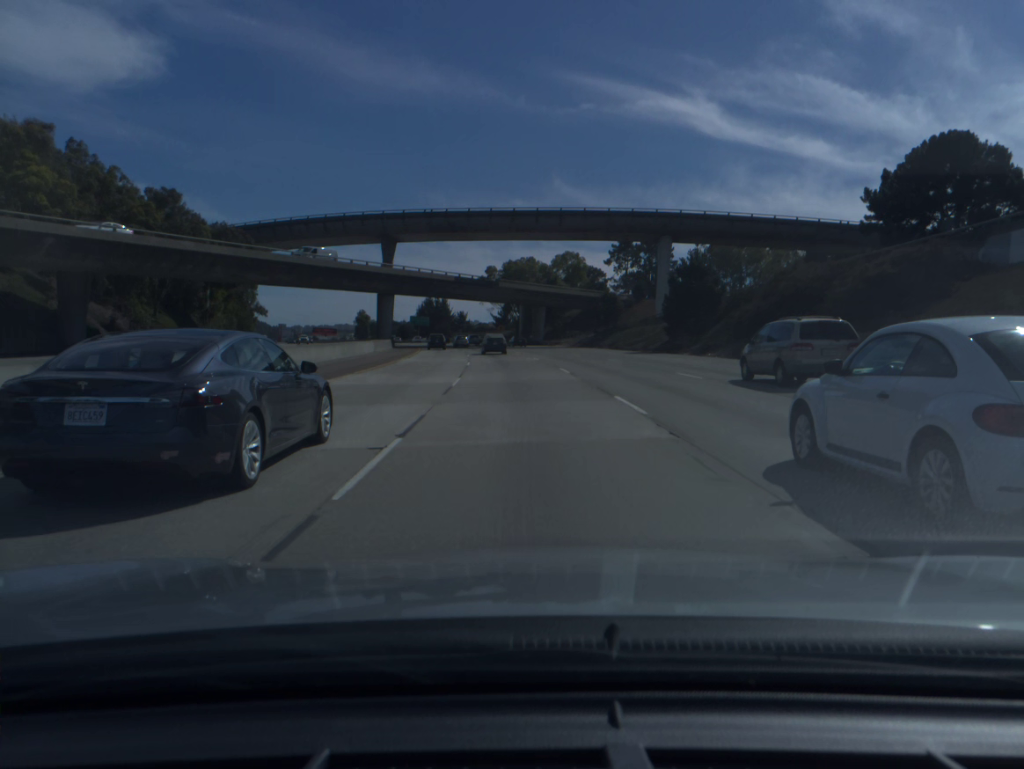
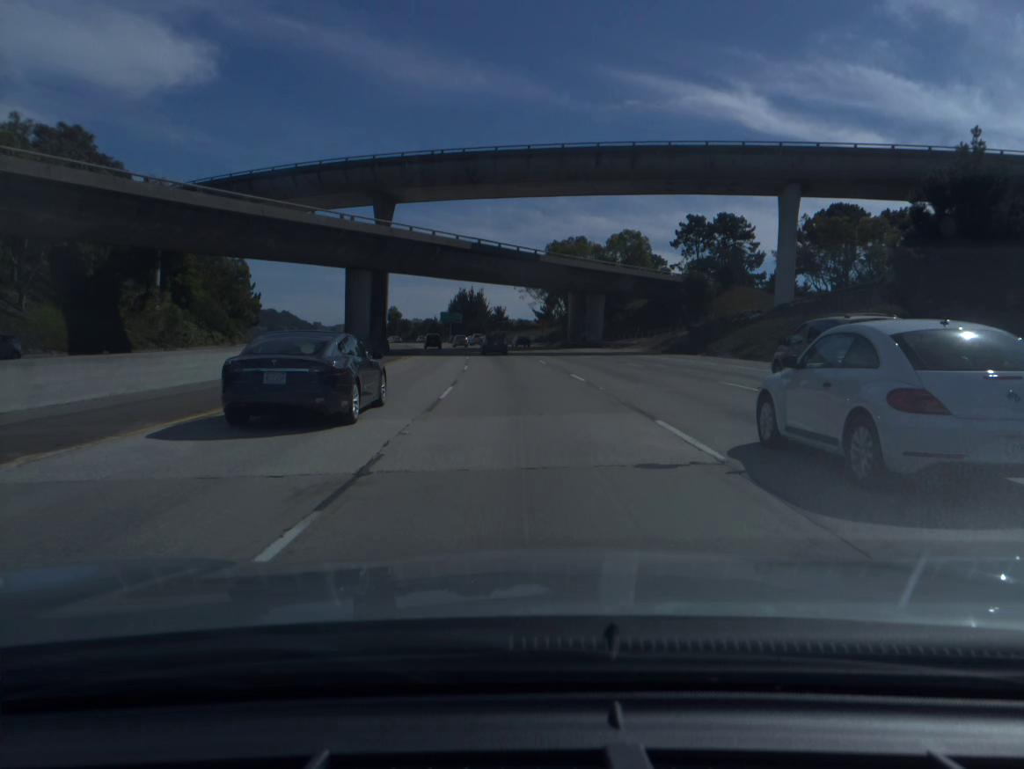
(-0.9, +34.0) m; -3°
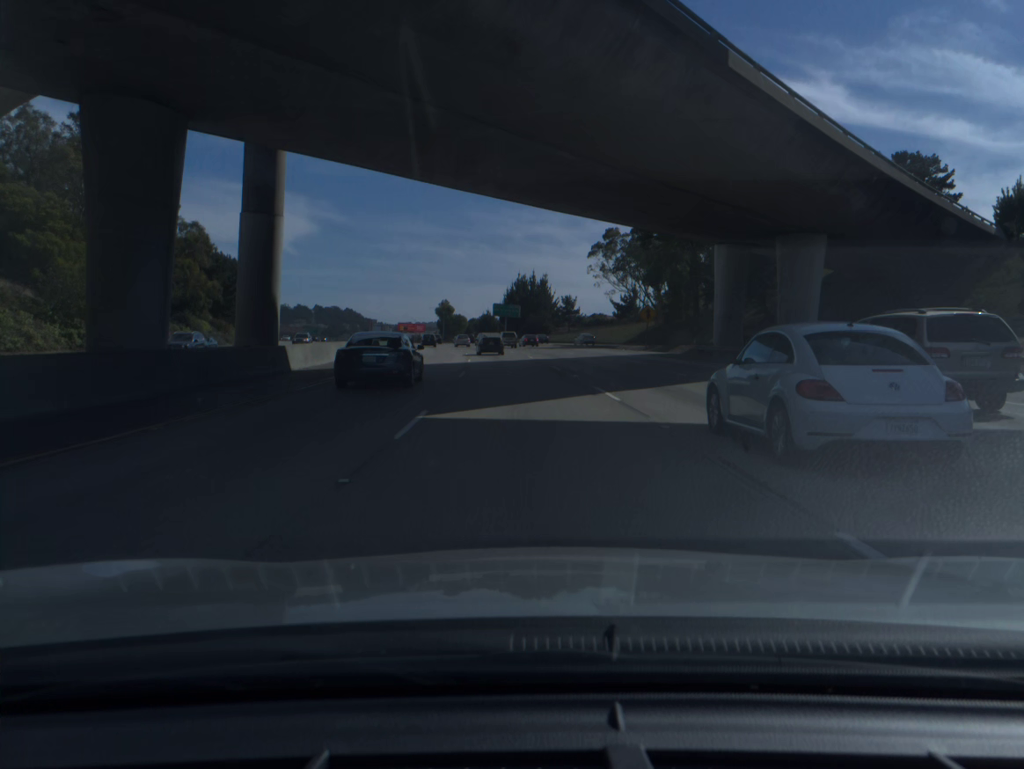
(-2.1, +50.5) m; -5°
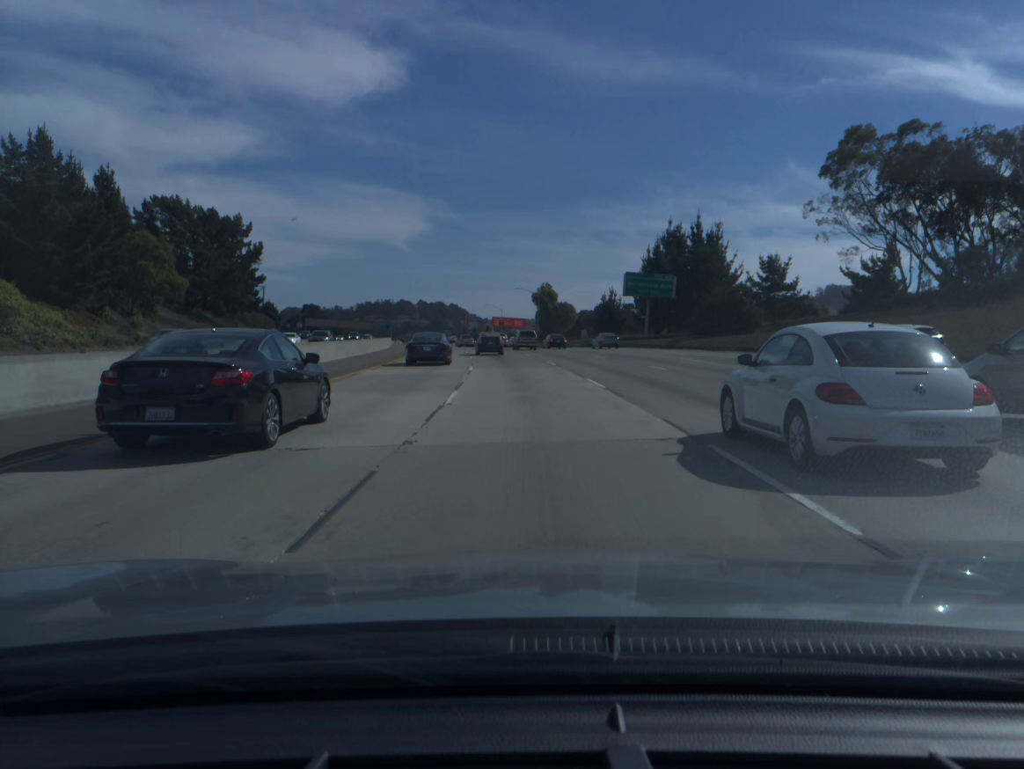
(-5.9, +83.1) m; -8°
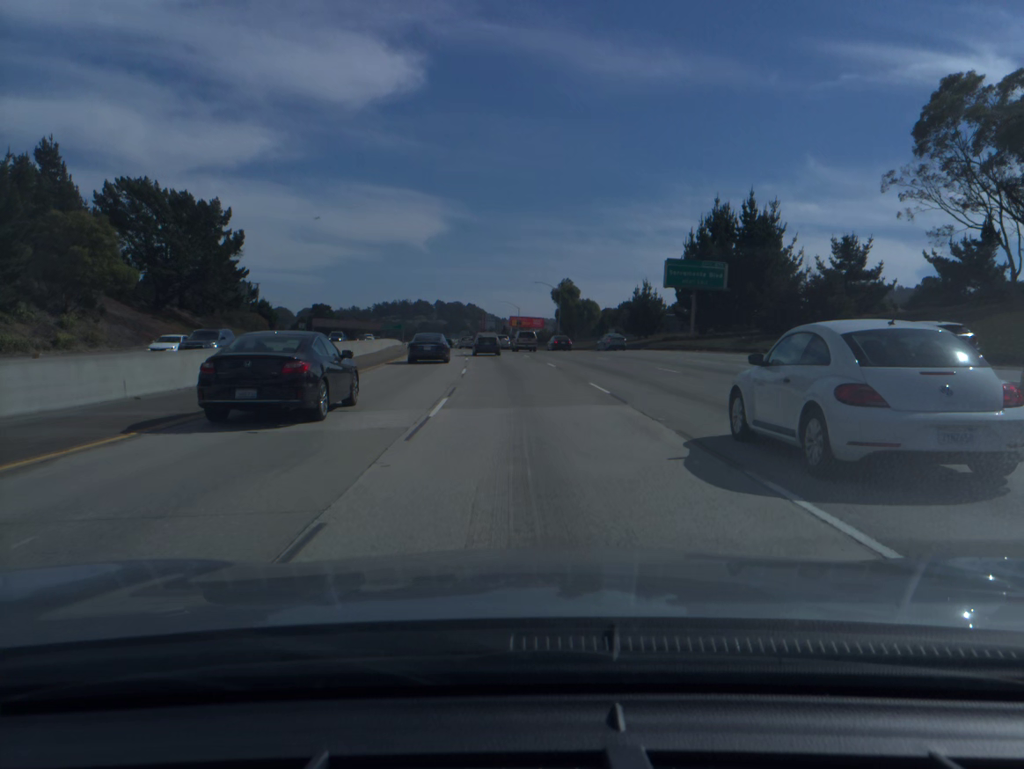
(-0.2, +16.5) m; -1°
